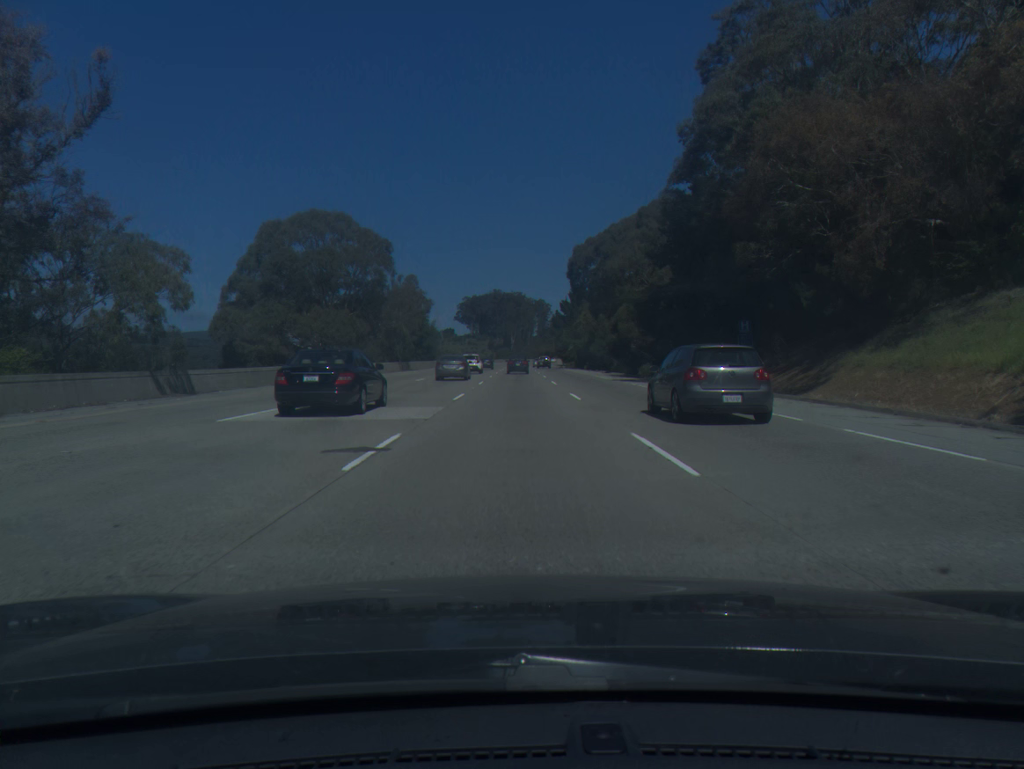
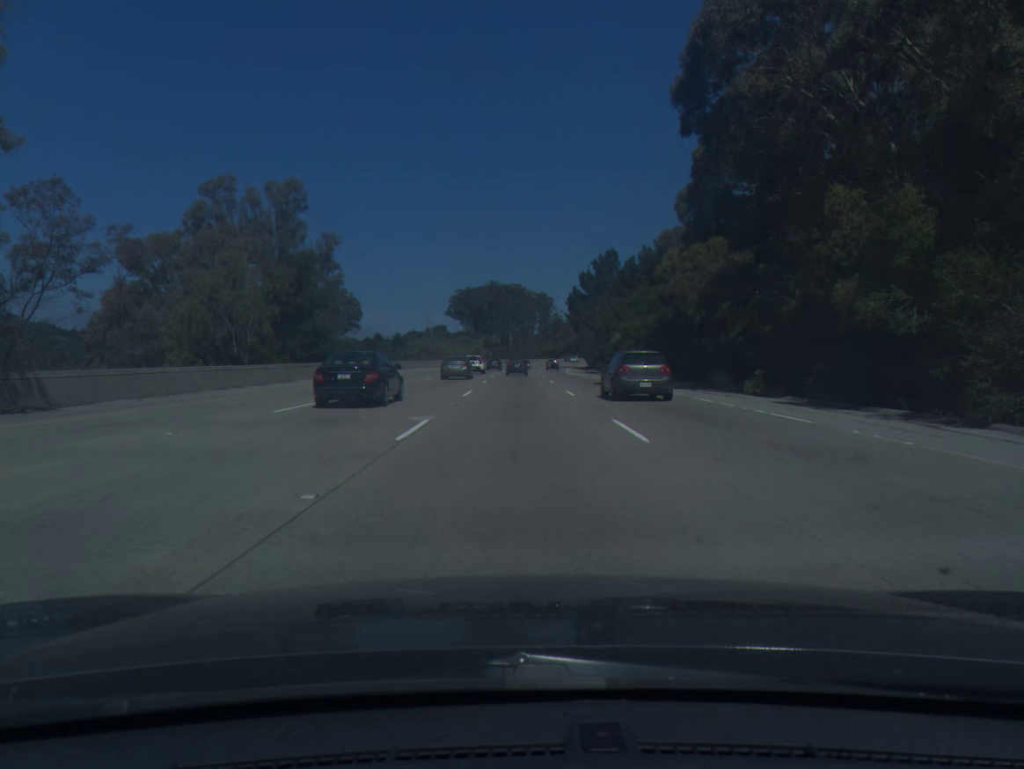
(-0.2, +69.7) m; 0°
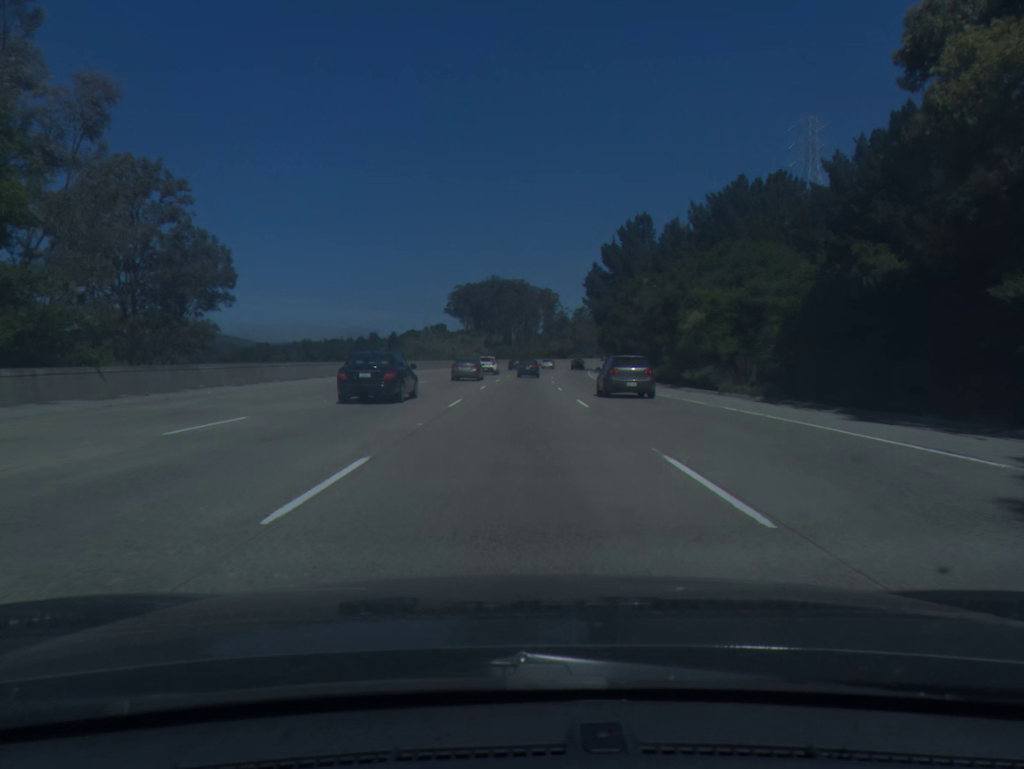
(0.0, +35.0) m; 0°
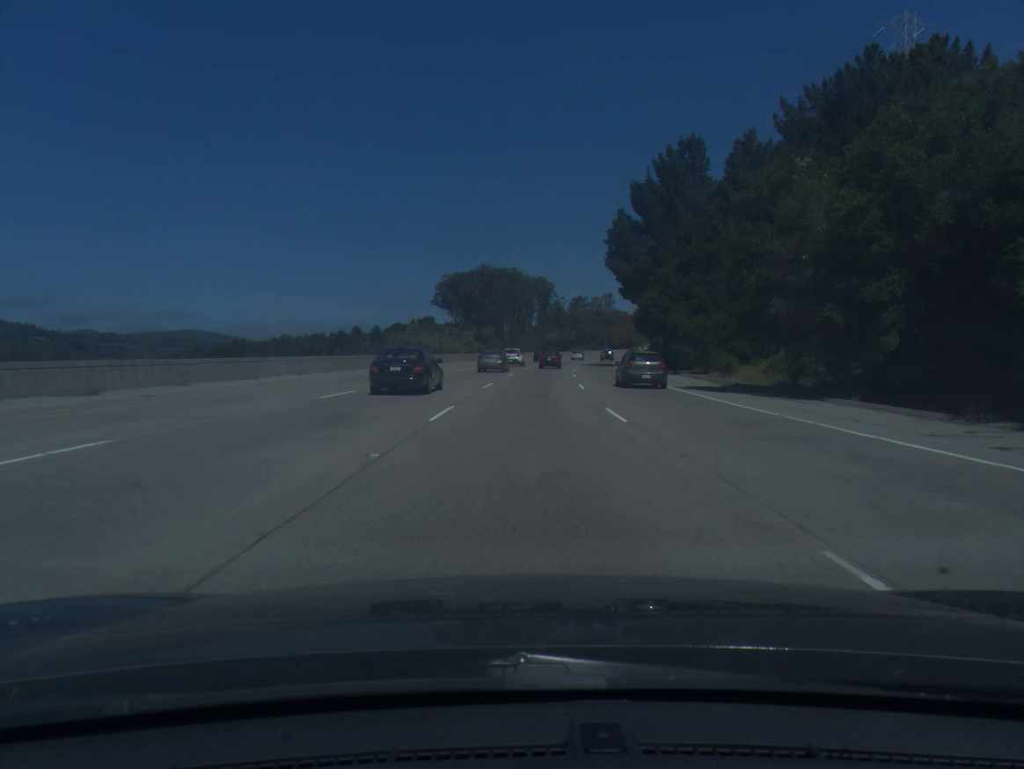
(0.0, +35.1) m; 0°
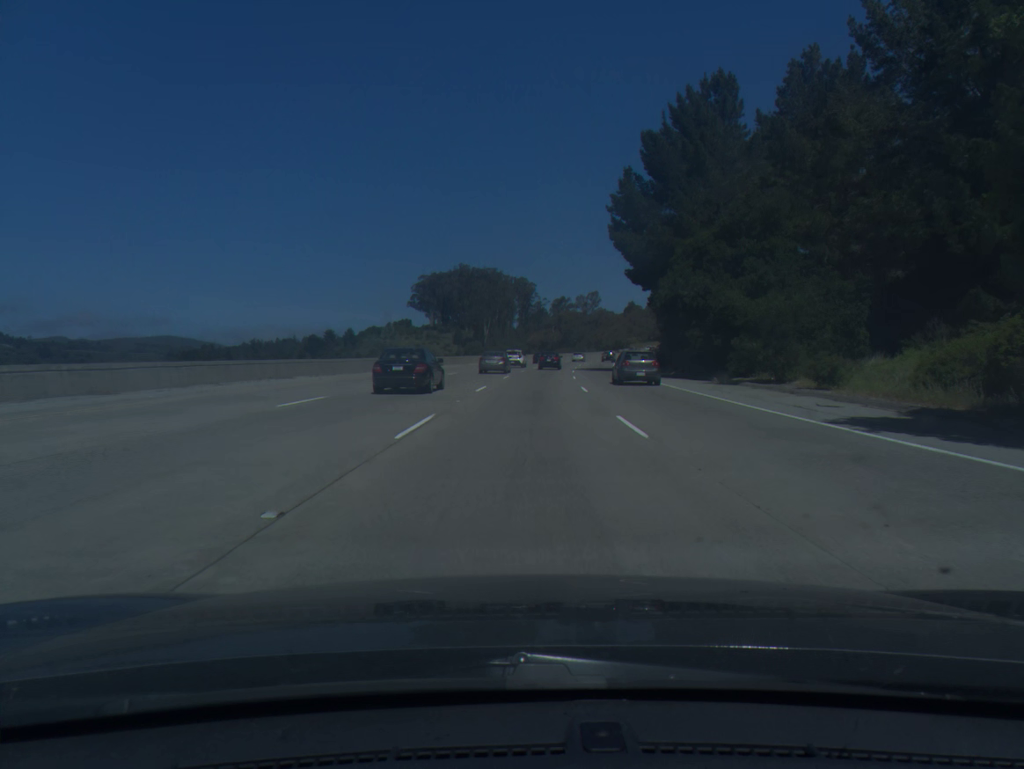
(+0.2, +17.6) m; +1°
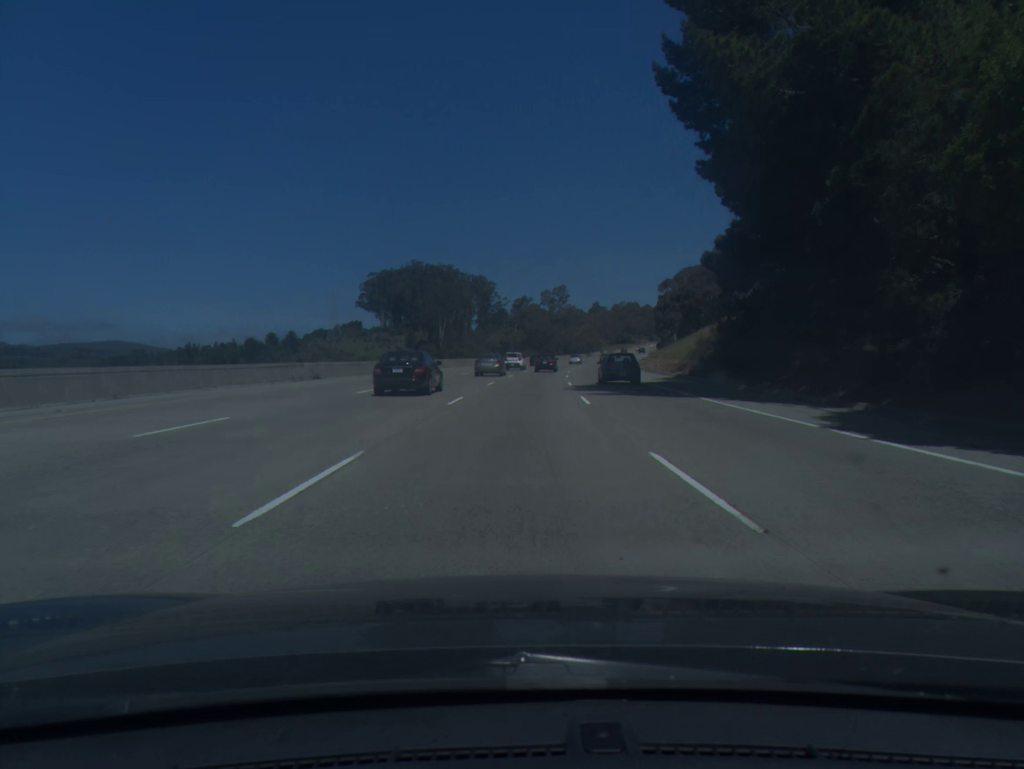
(+0.9, +35.1) m; +3°
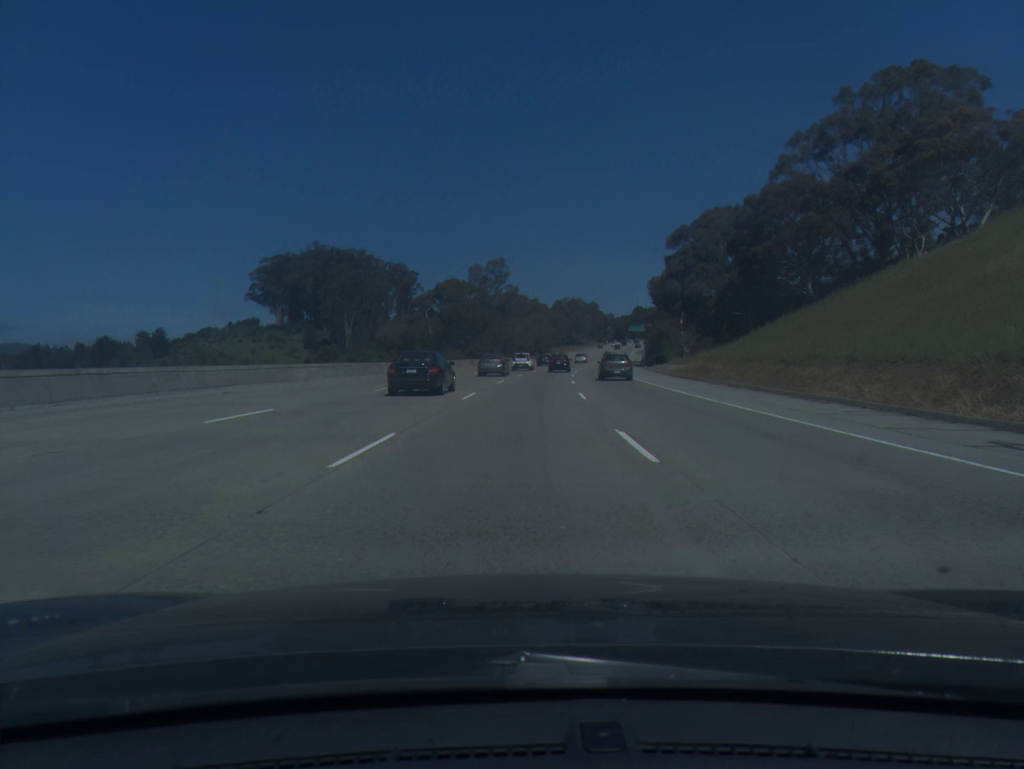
(+3.0, +69.9) m; +5°
